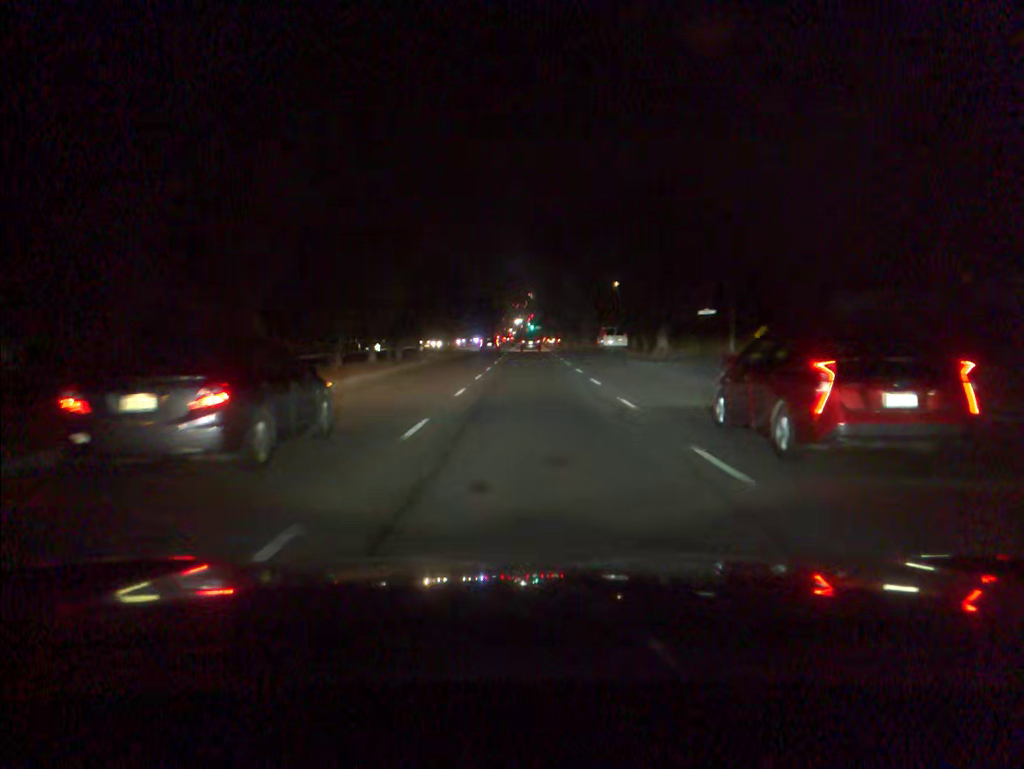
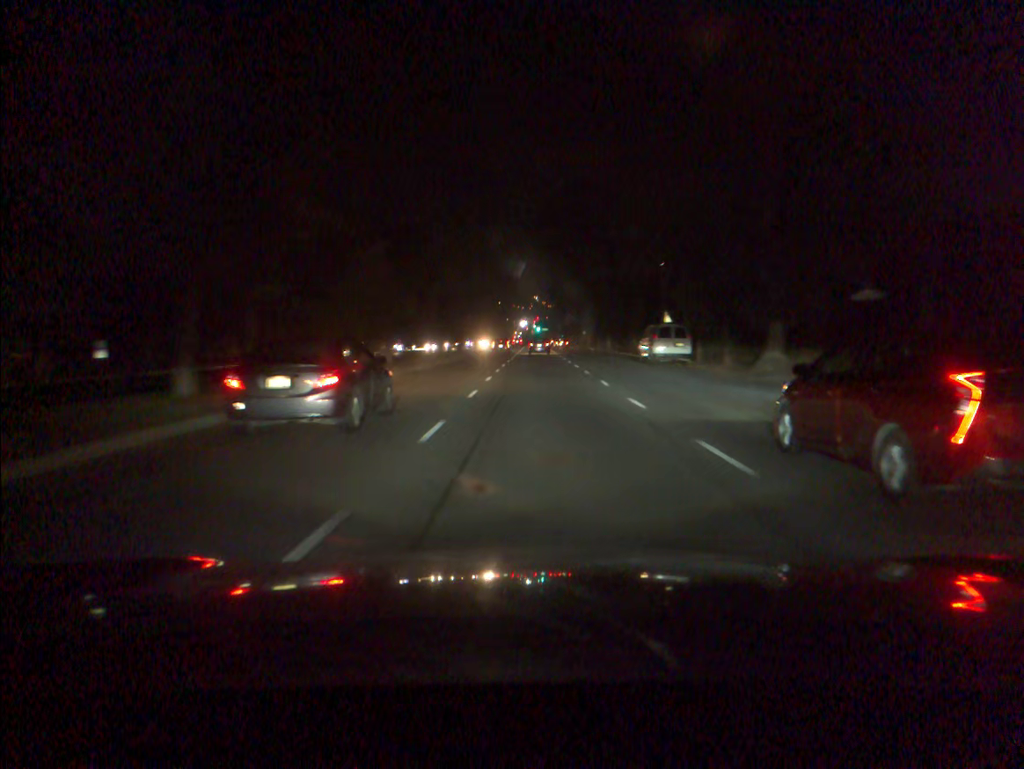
(-0.1, +21.6) m; 0°
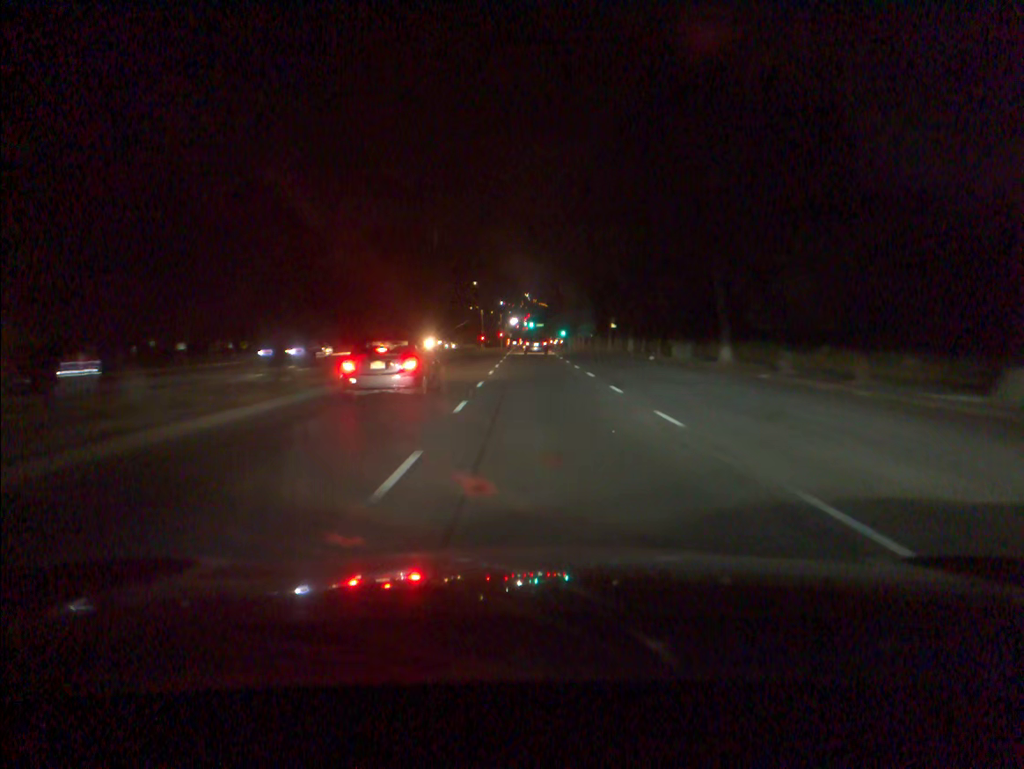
(+0.1, +54.4) m; 0°
